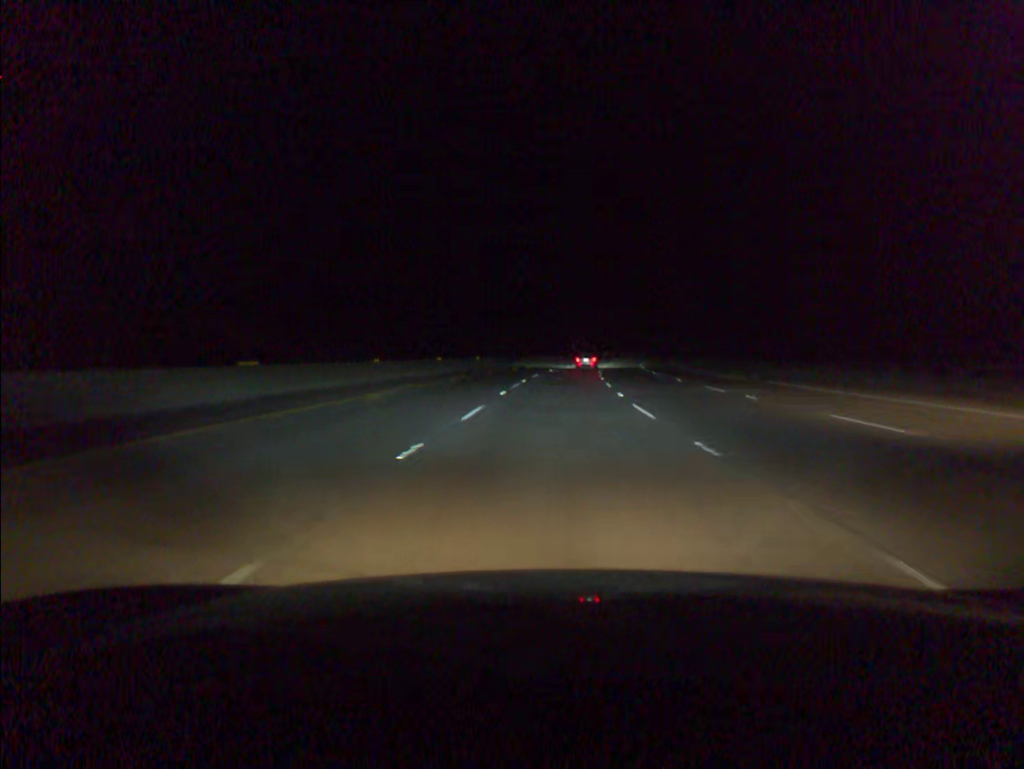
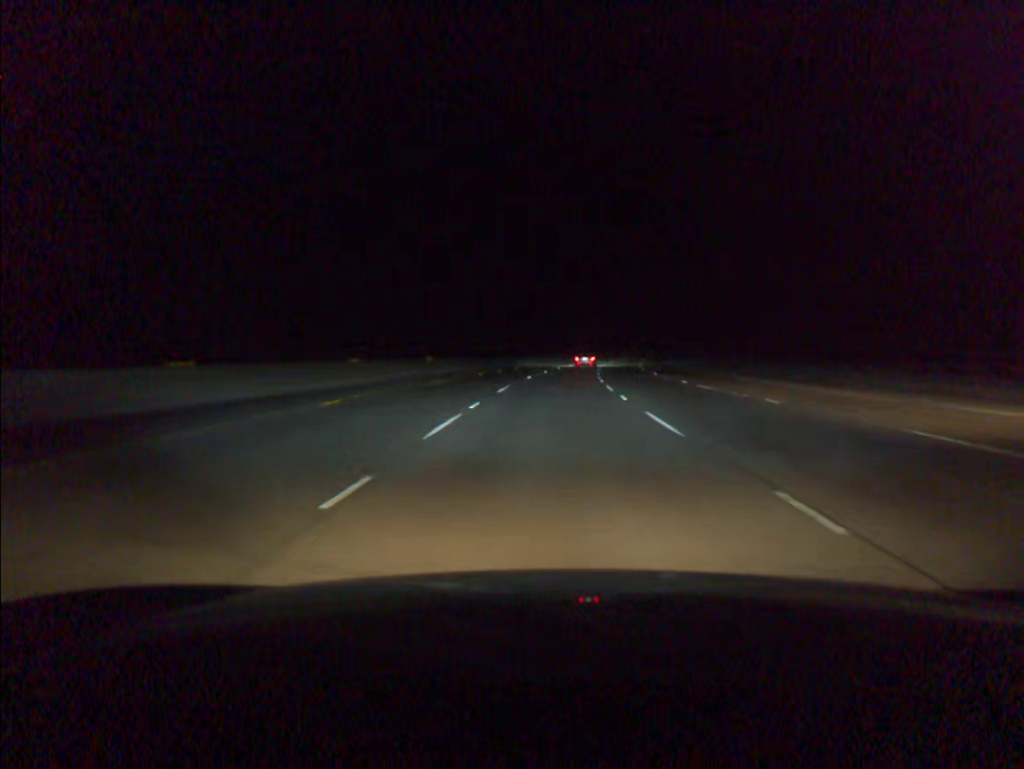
(+0.3, +18.2) m; +2°
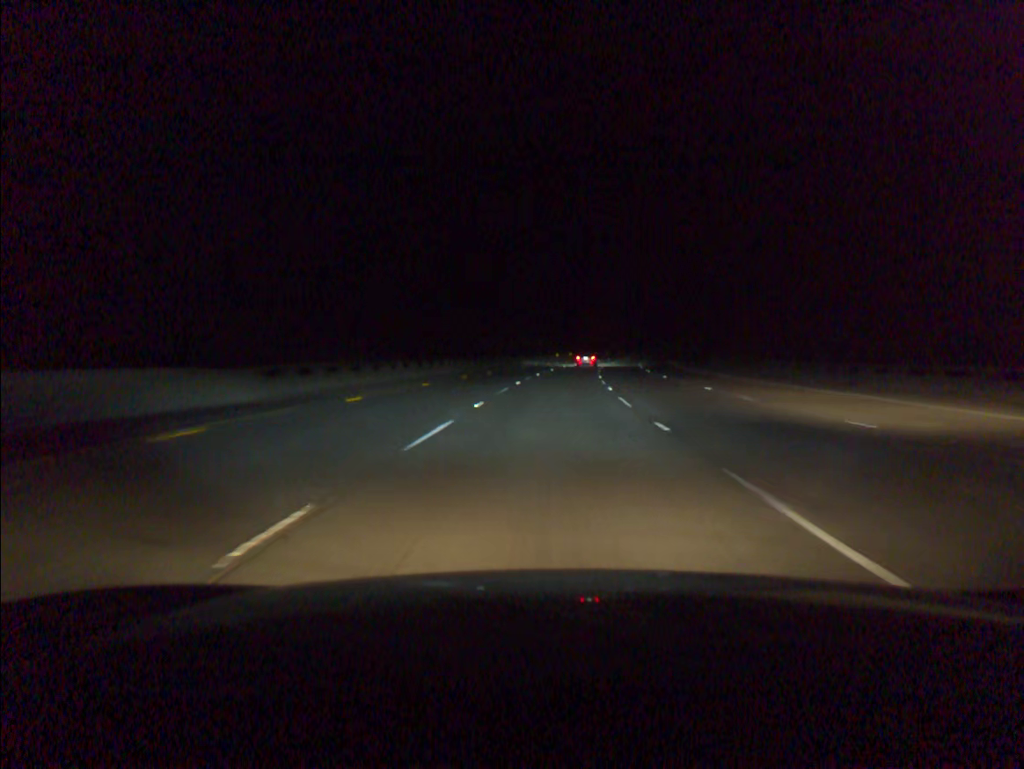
(+0.9, +36.4) m; +3°
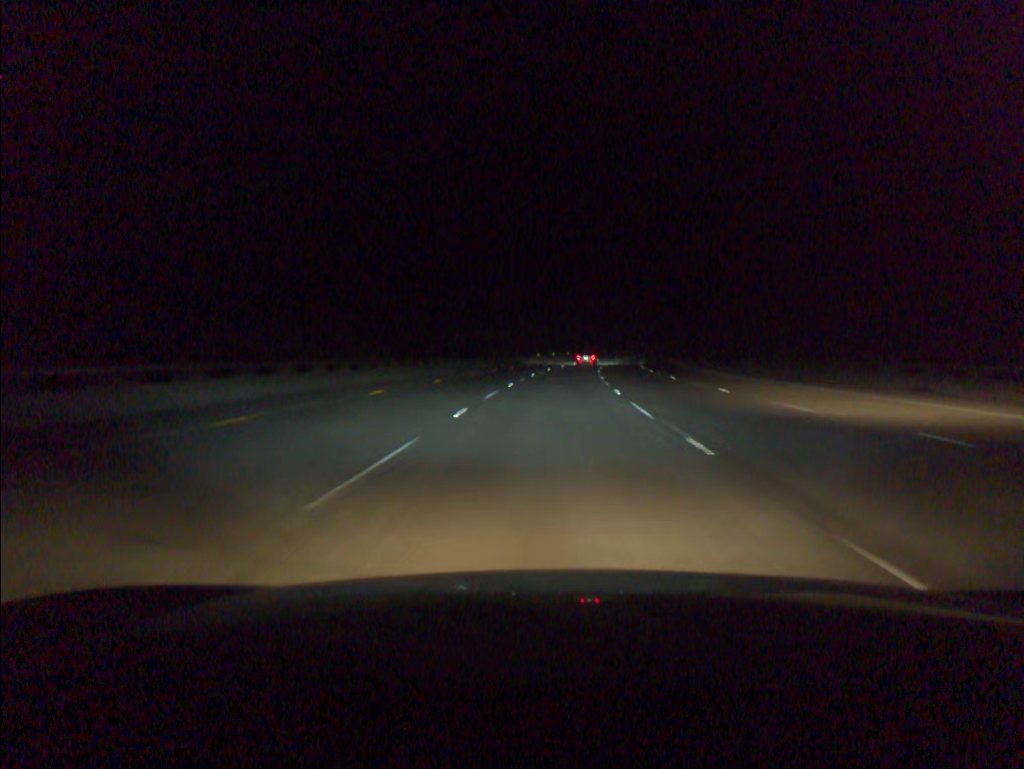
(+0.2, +18.2) m; +1°
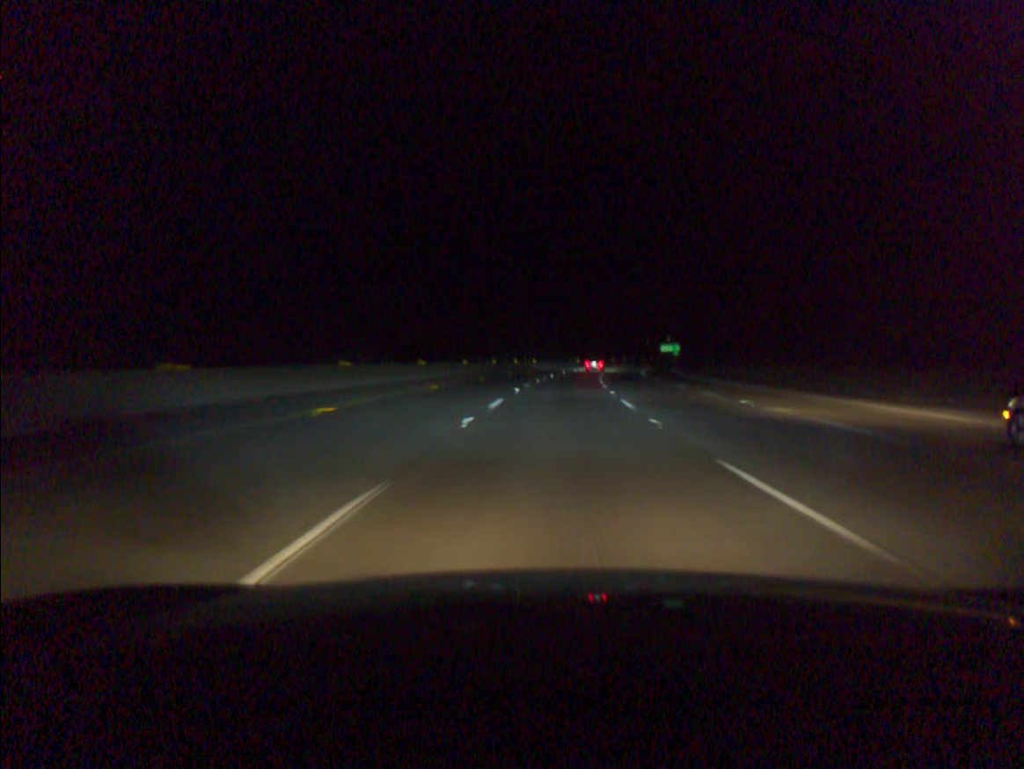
(+5.7, +90.9) m; +8°
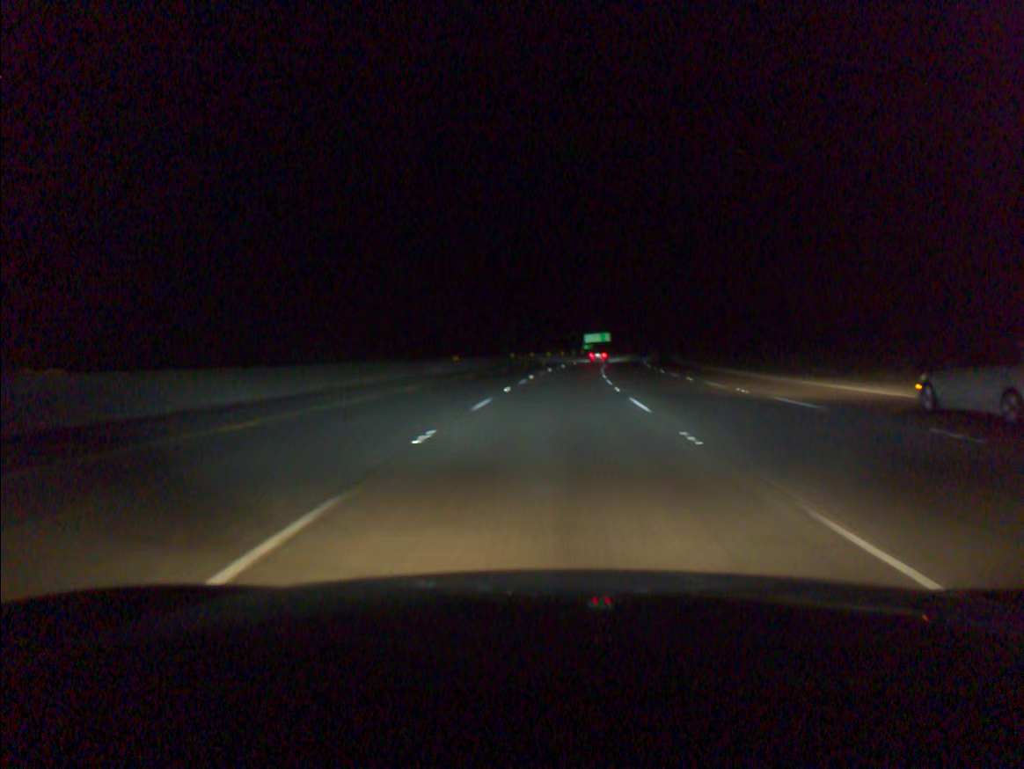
(+6.1, +90.9) m; +7°
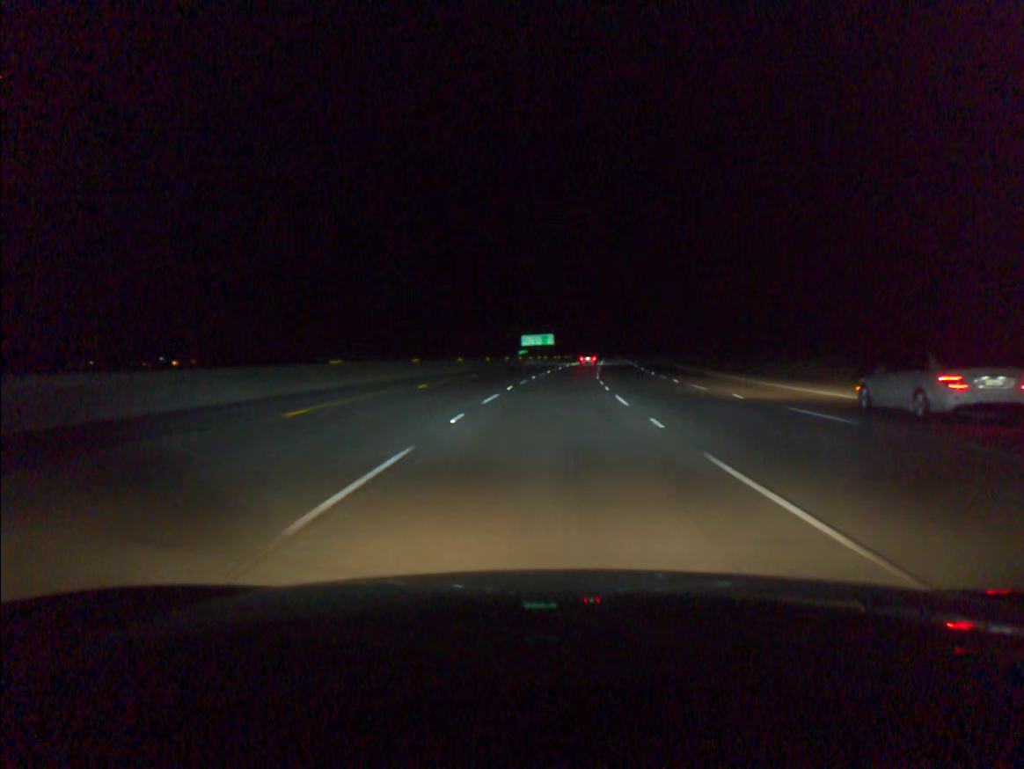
(+2.3, +54.7) m; +5°
